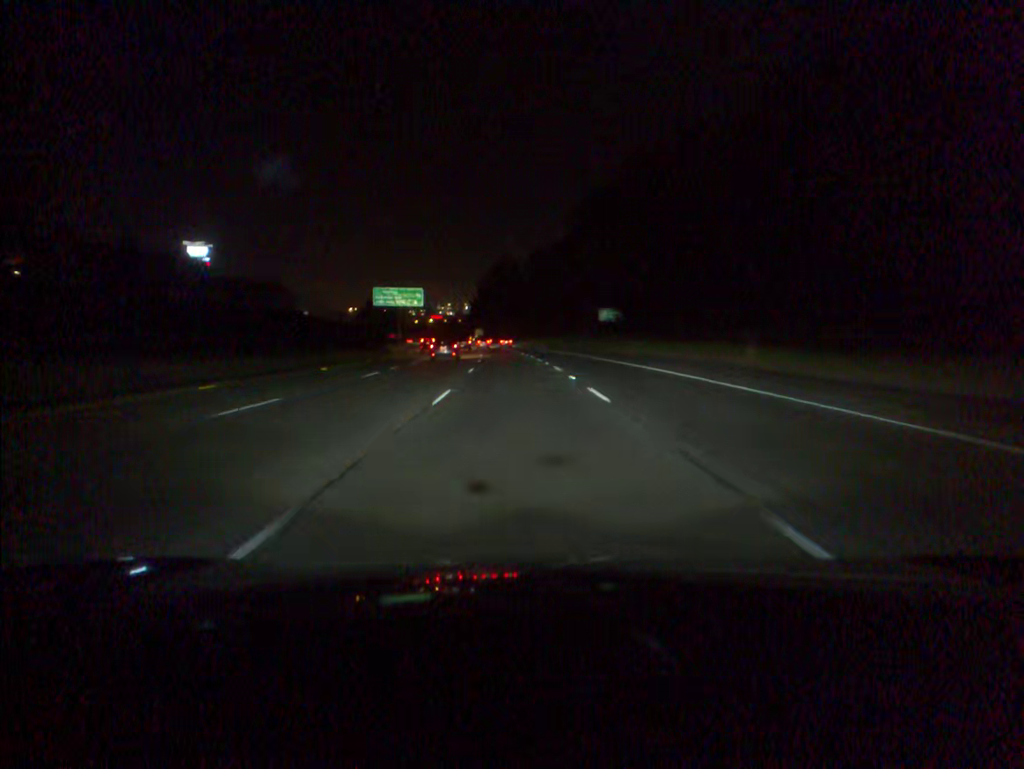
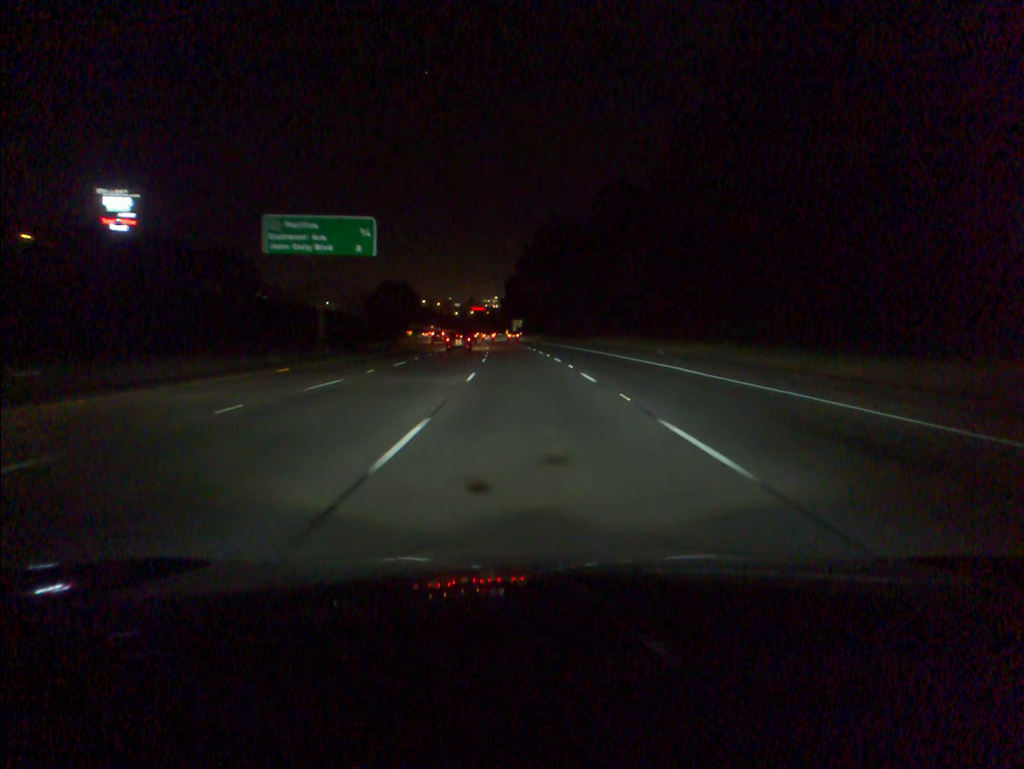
(-2.0, +66.6) m; -3°
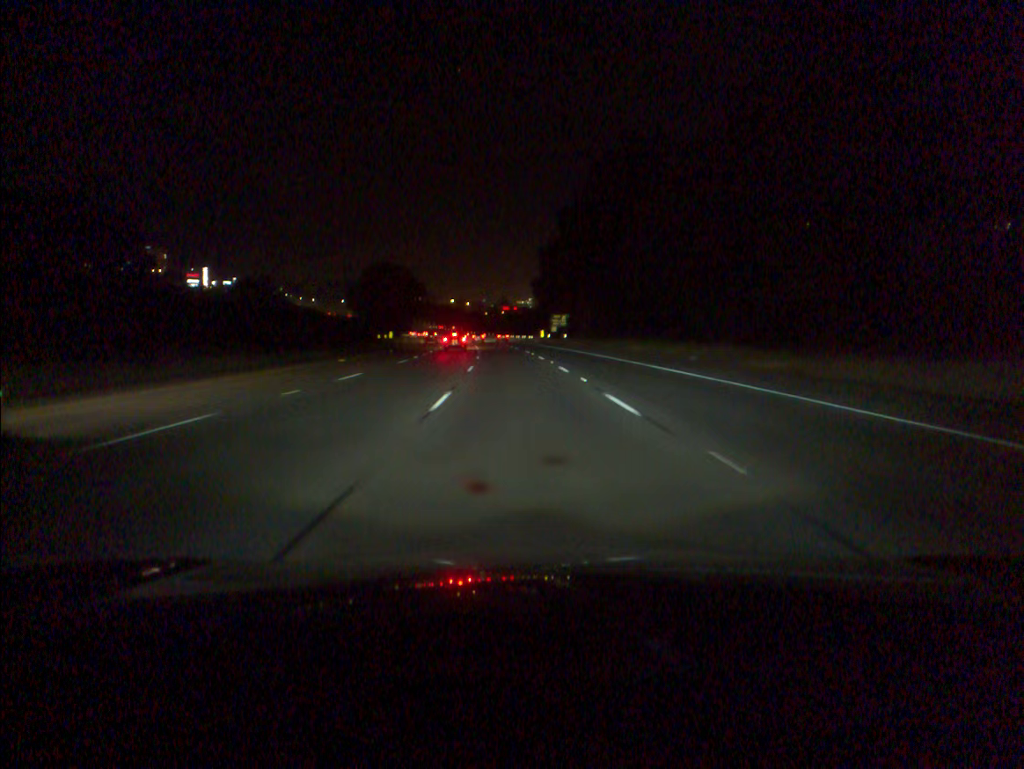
(-1.6, +67.0) m; -2°
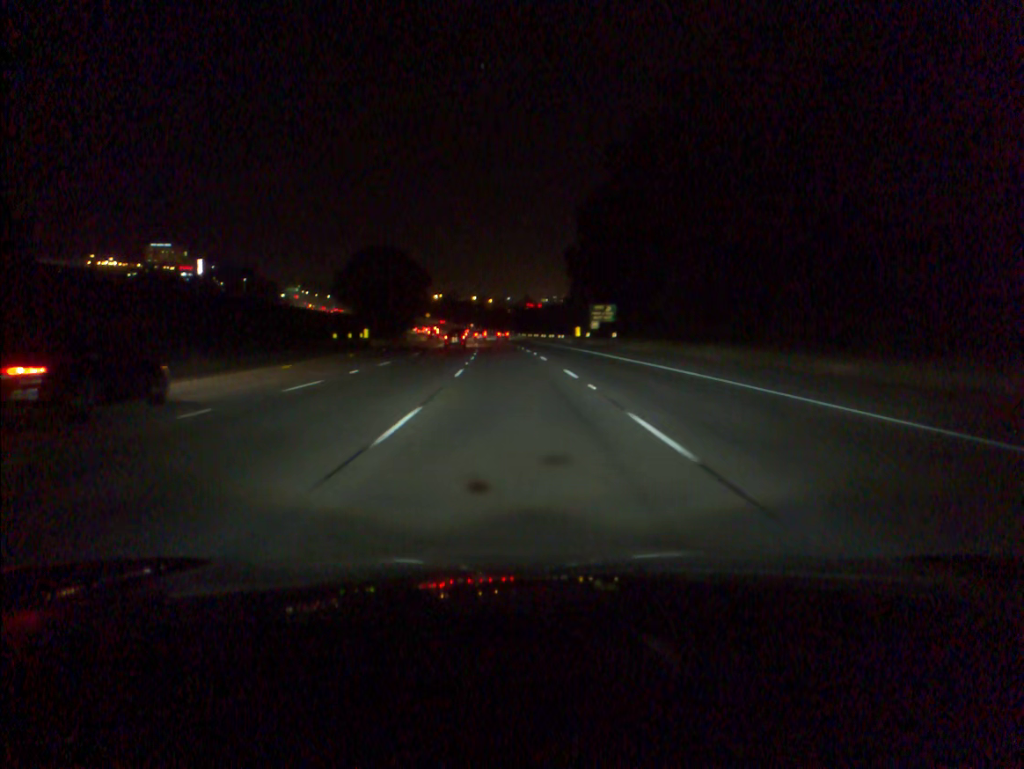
(-0.4, +33.8) m; -2°
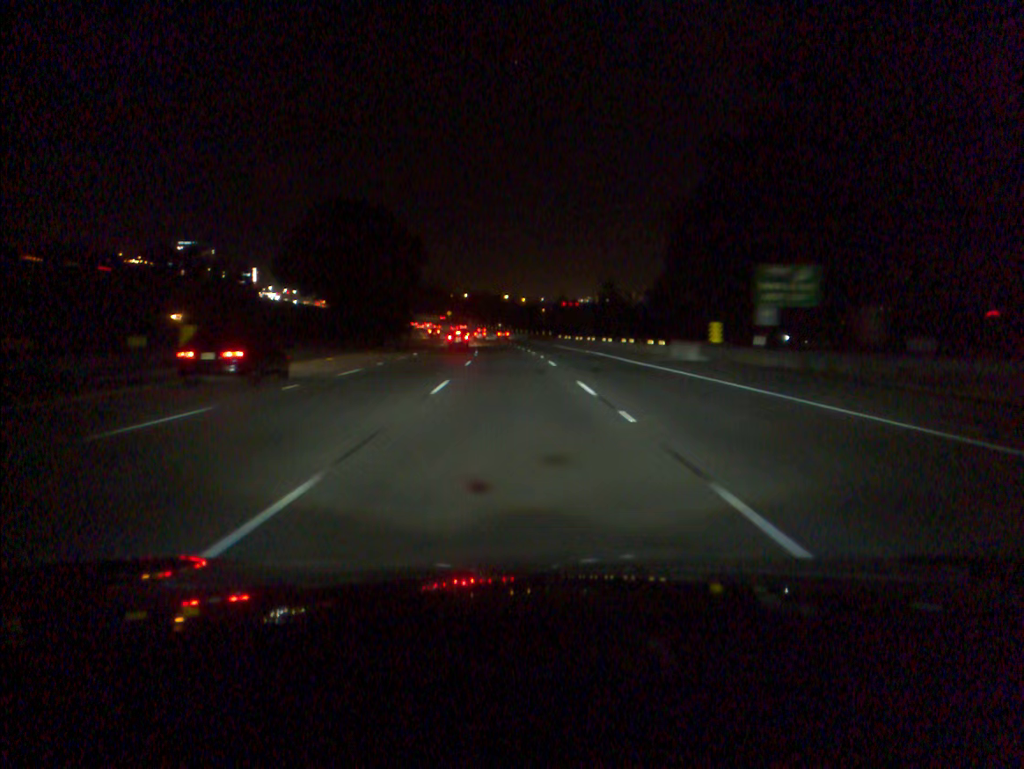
(-1.2, +50.5) m; -3°
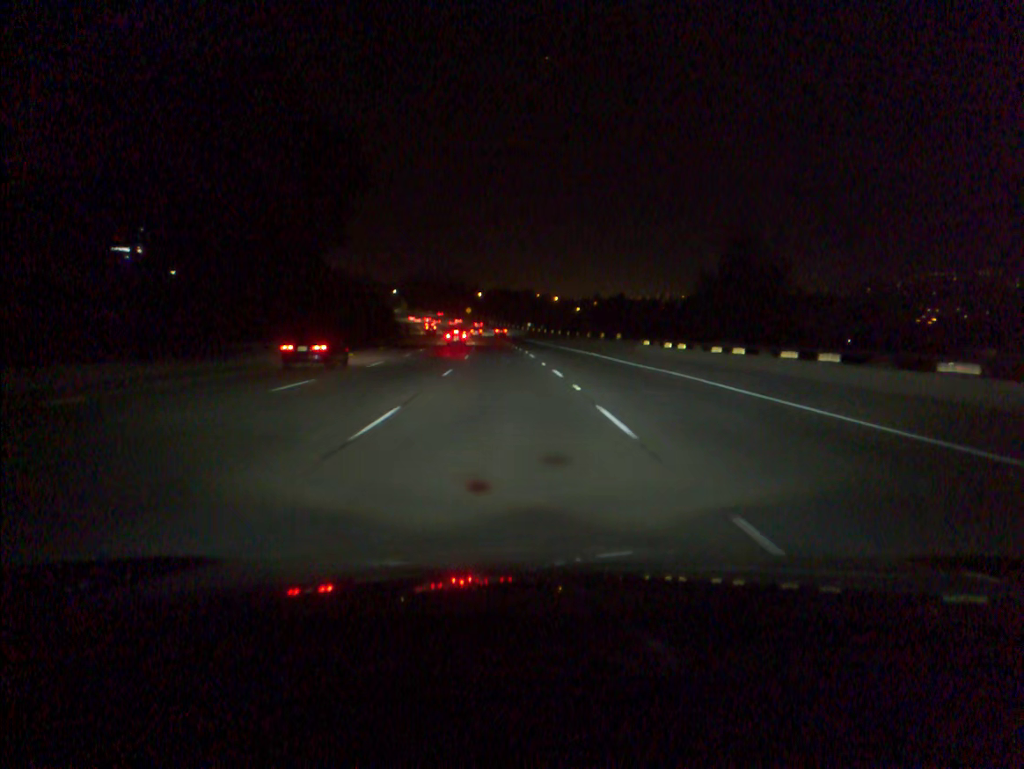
(-1.0, +50.7) m; -2°
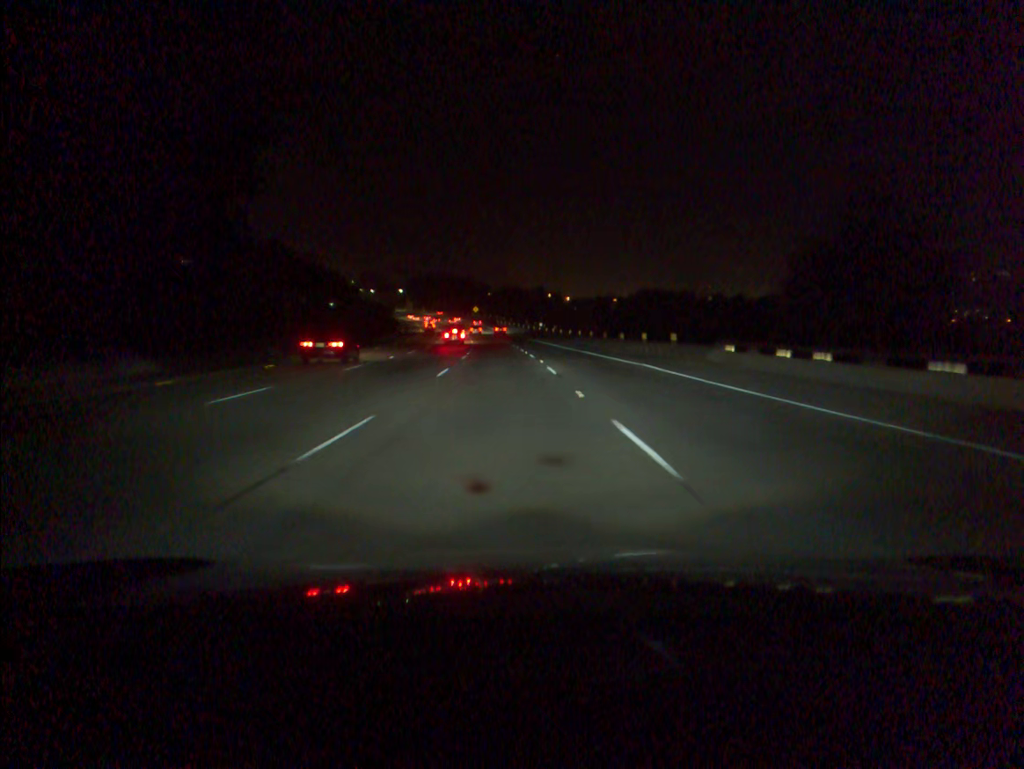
(-0.1, +17.0) m; -1°
